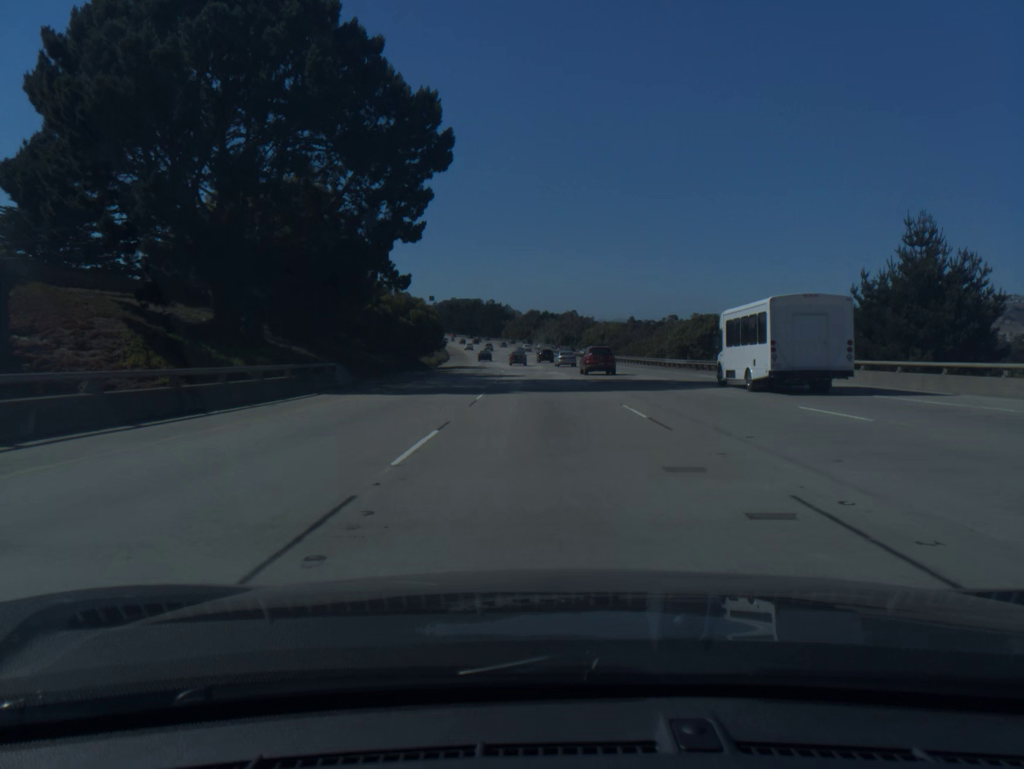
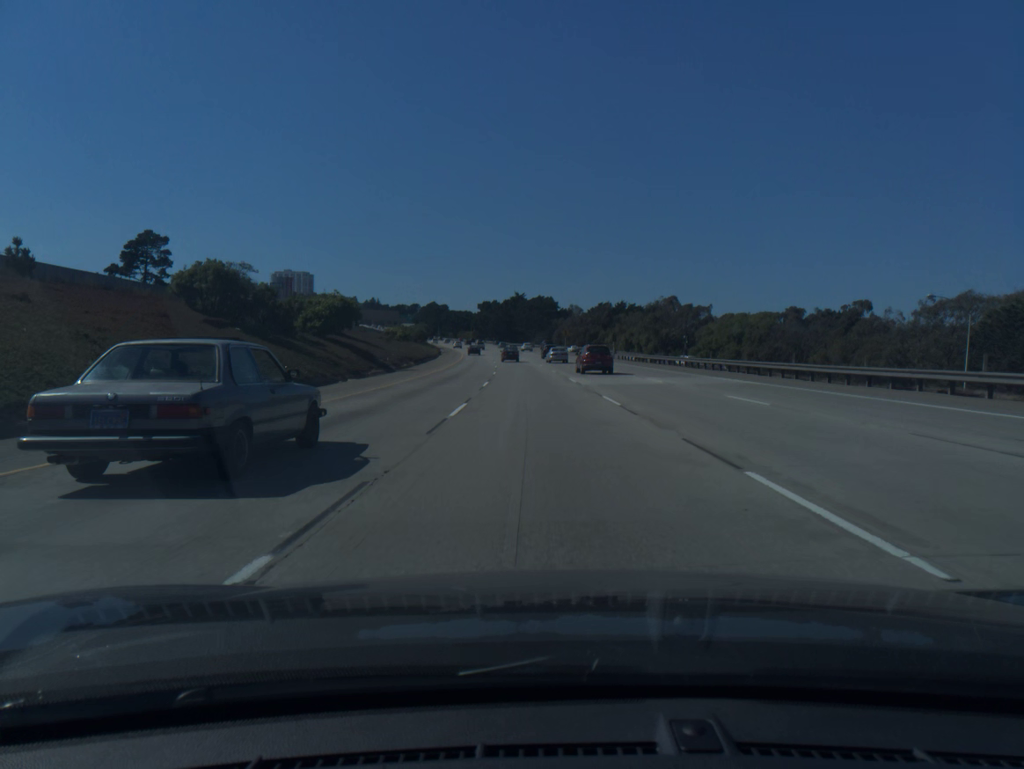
(-3.8, +99.0) m; -4°
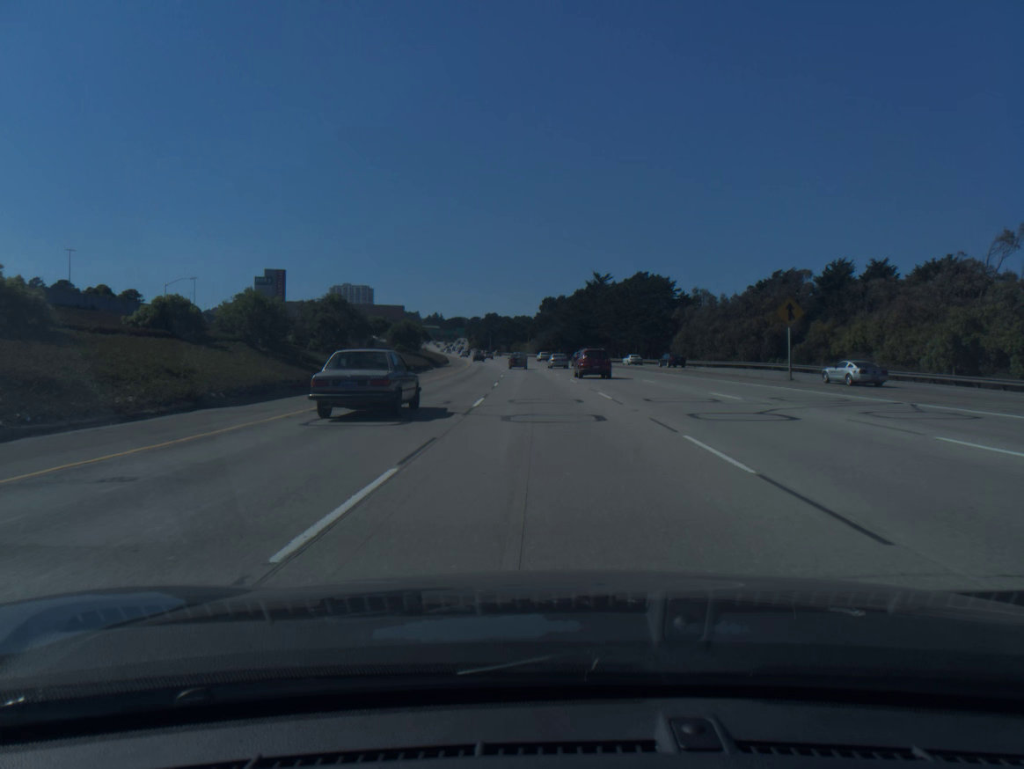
(-4.6, +98.0) m; -5°
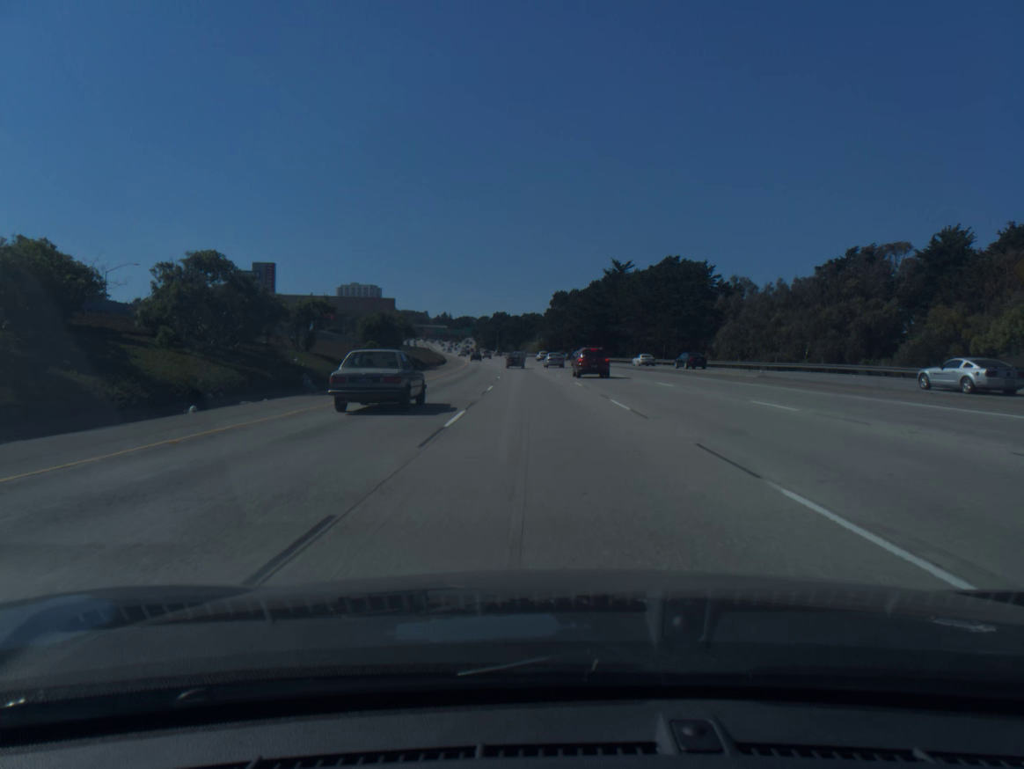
(-0.1, +19.5) m; -1°
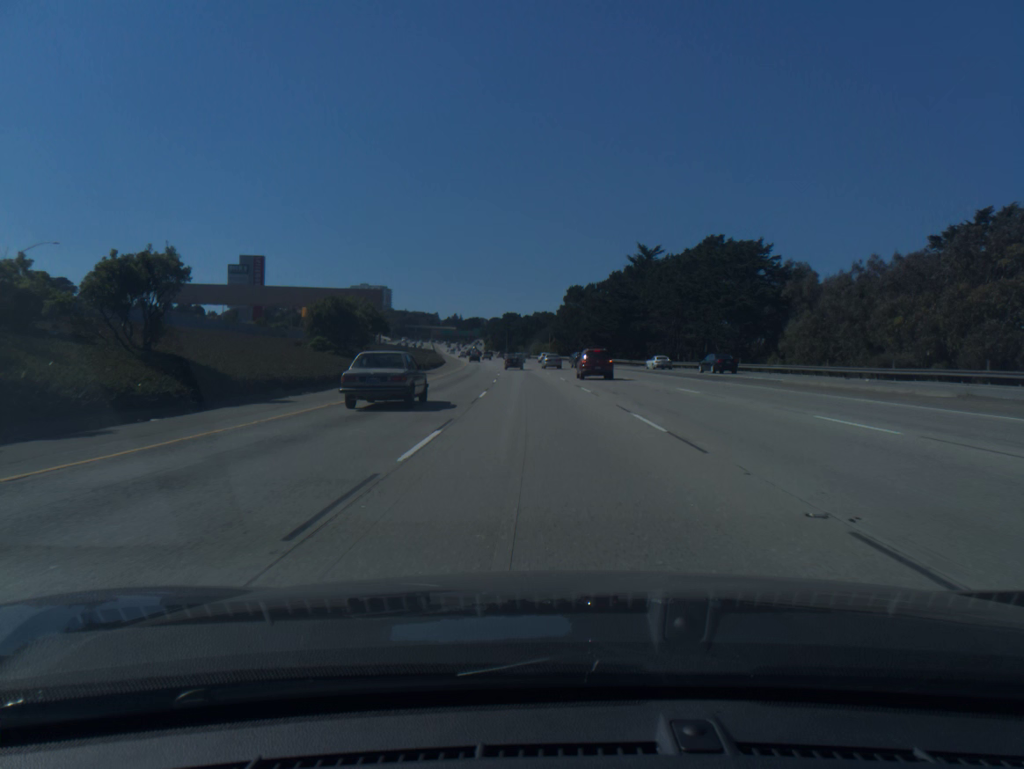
(-0.1, +19.5) m; -1°
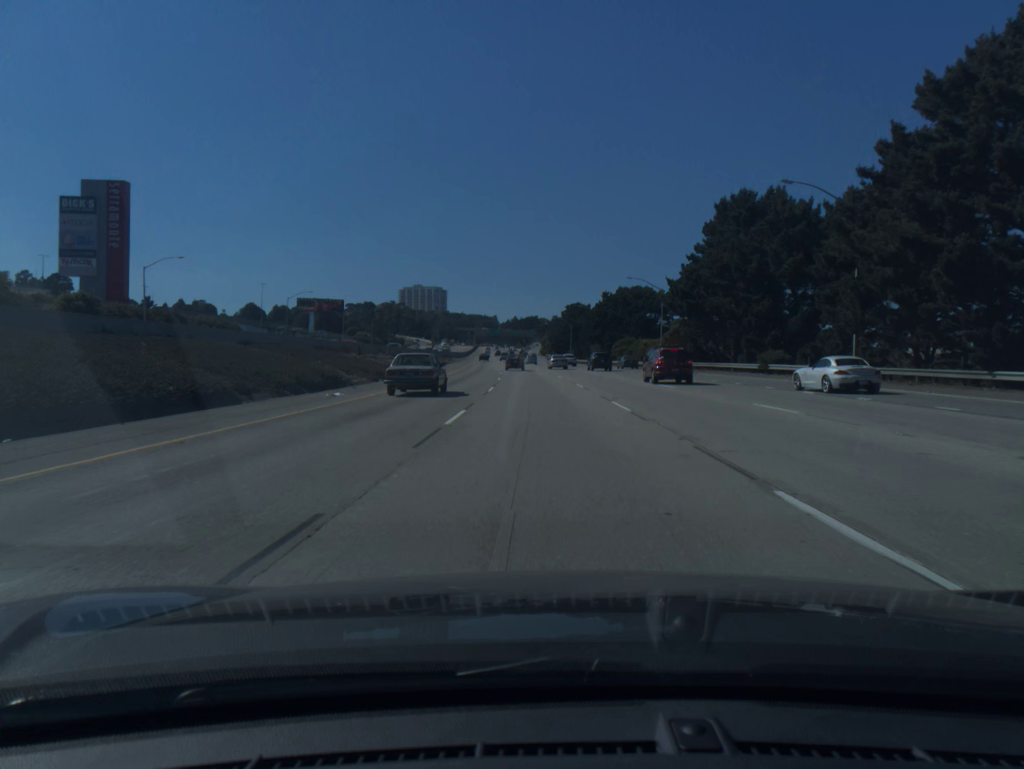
(-4.2, +97.2) m; -5°
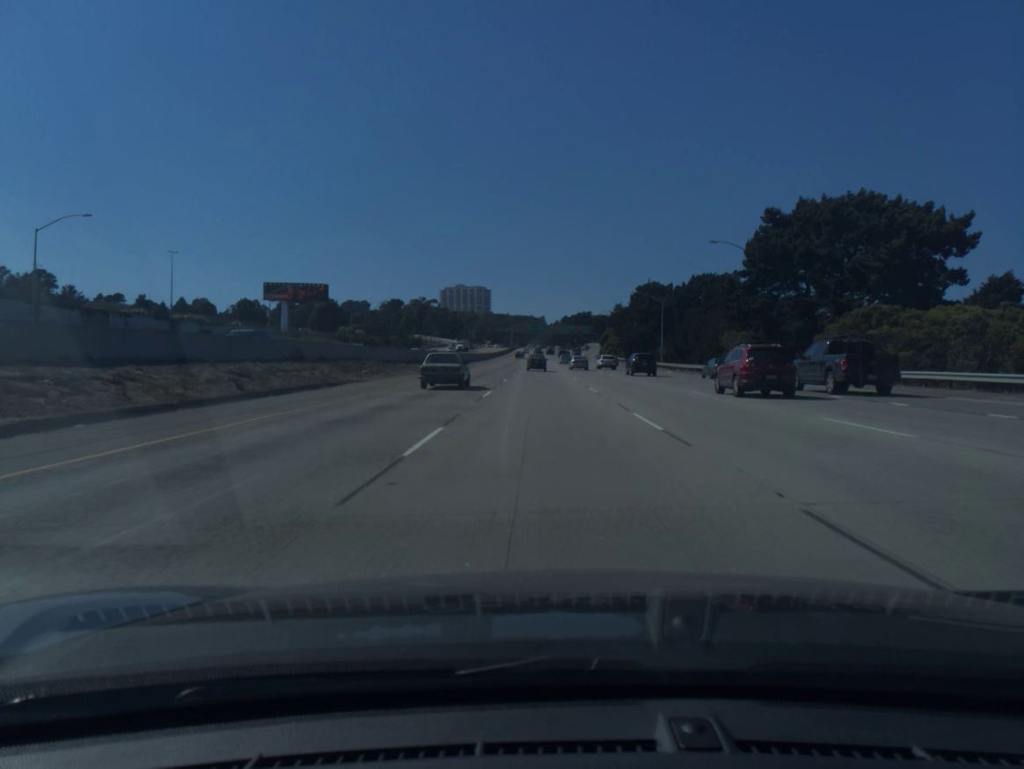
(-2.4, +77.8) m; -4°
